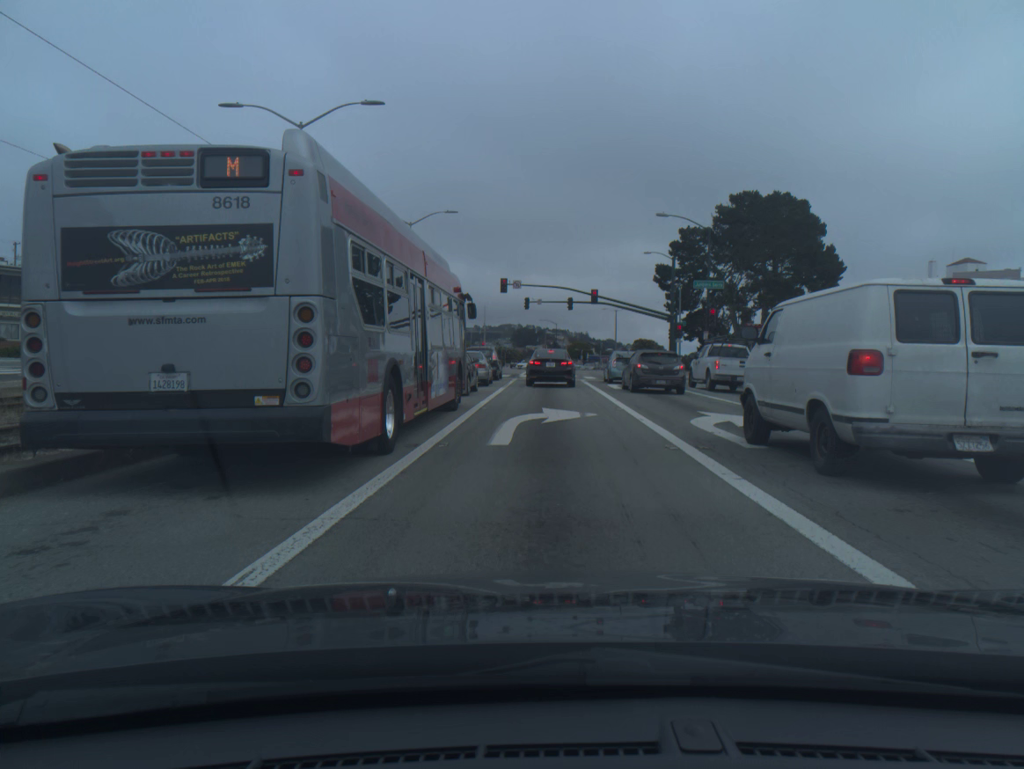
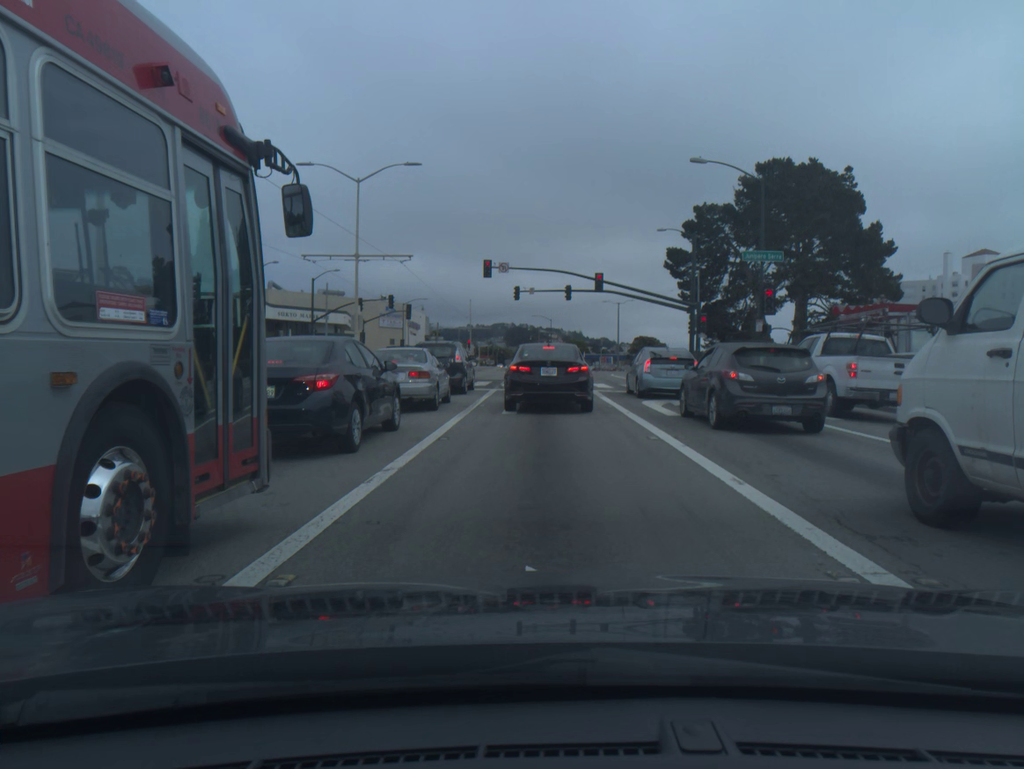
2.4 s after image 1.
(+0.1, +13.5) m; 0°
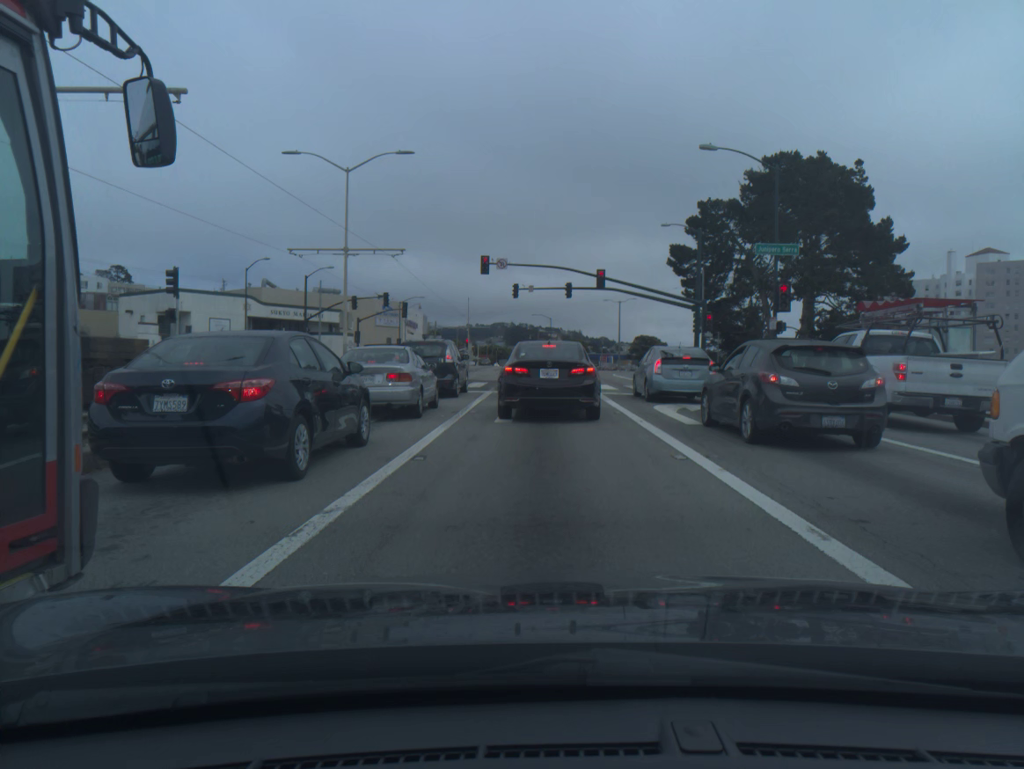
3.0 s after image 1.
(0.0, +2.2) m; 0°
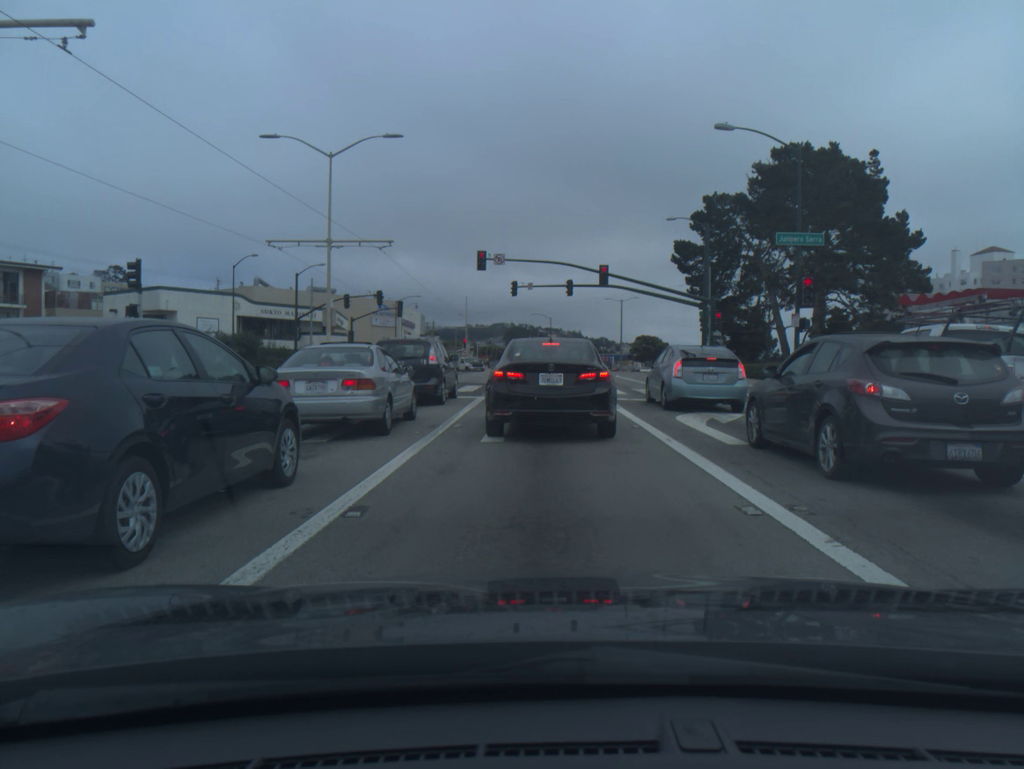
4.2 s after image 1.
(0.0, +3.2) m; 0°
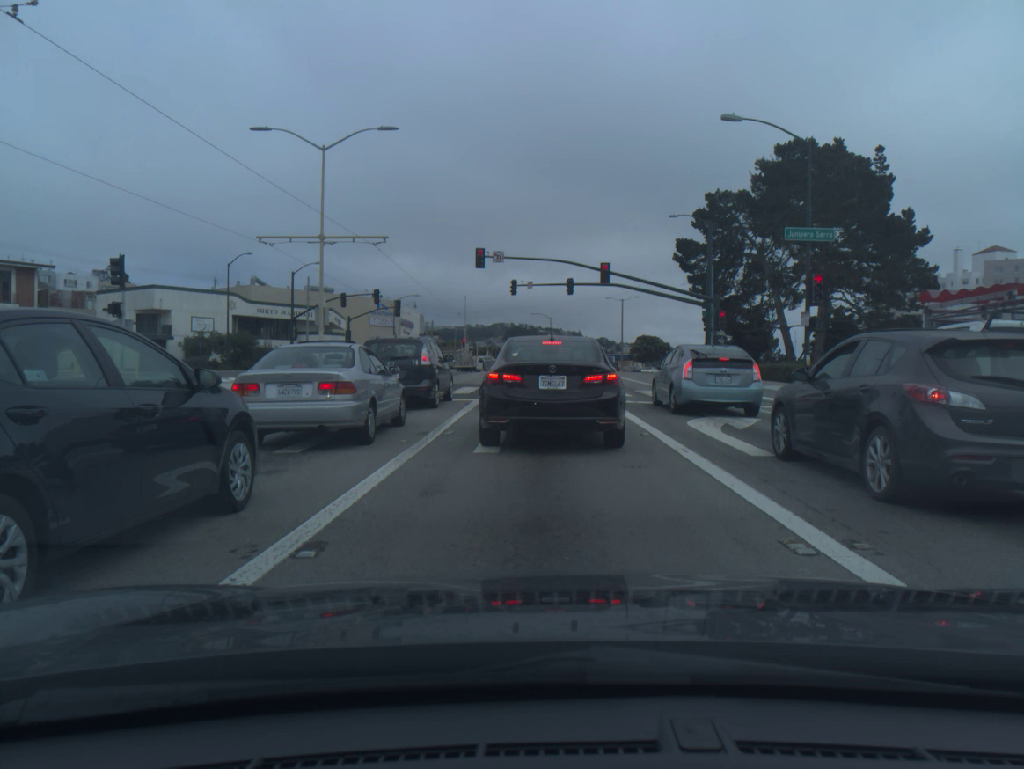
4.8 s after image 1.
(0.0, +1.2) m; 0°
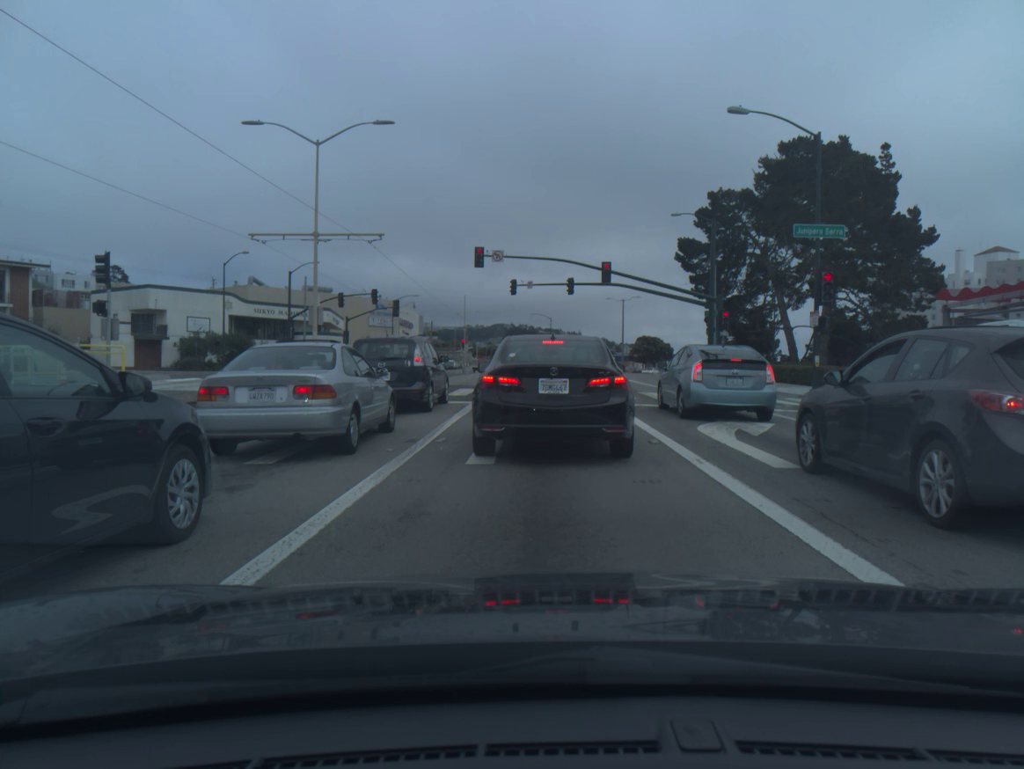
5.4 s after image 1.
(0.0, +1.0) m; 0°
